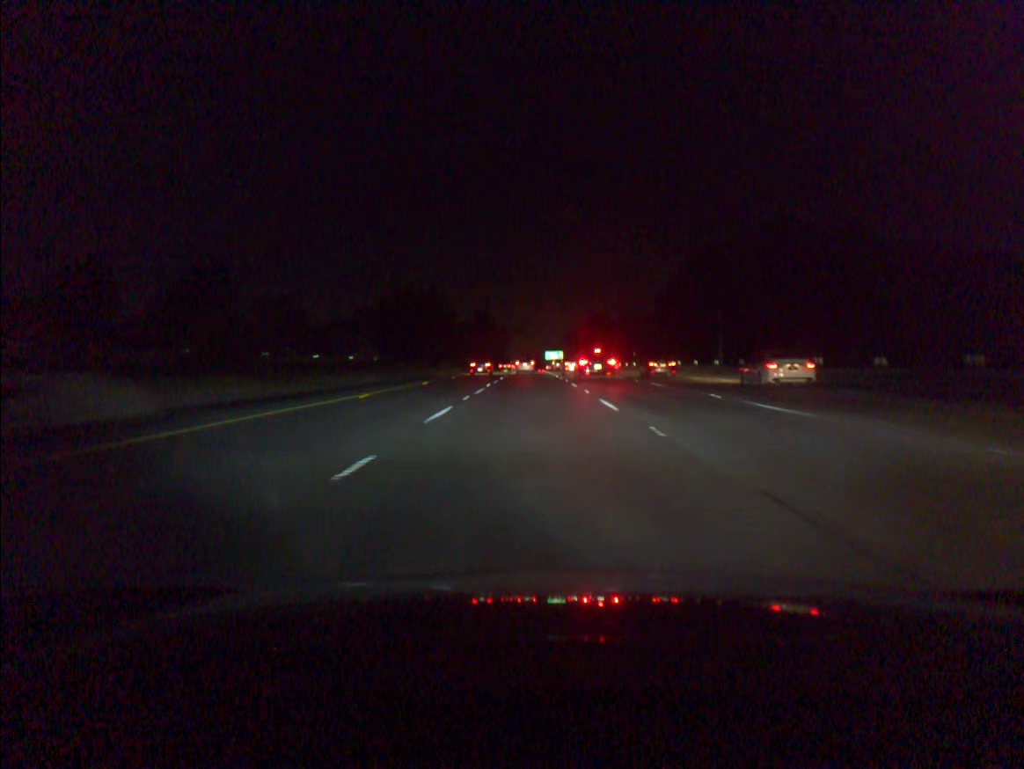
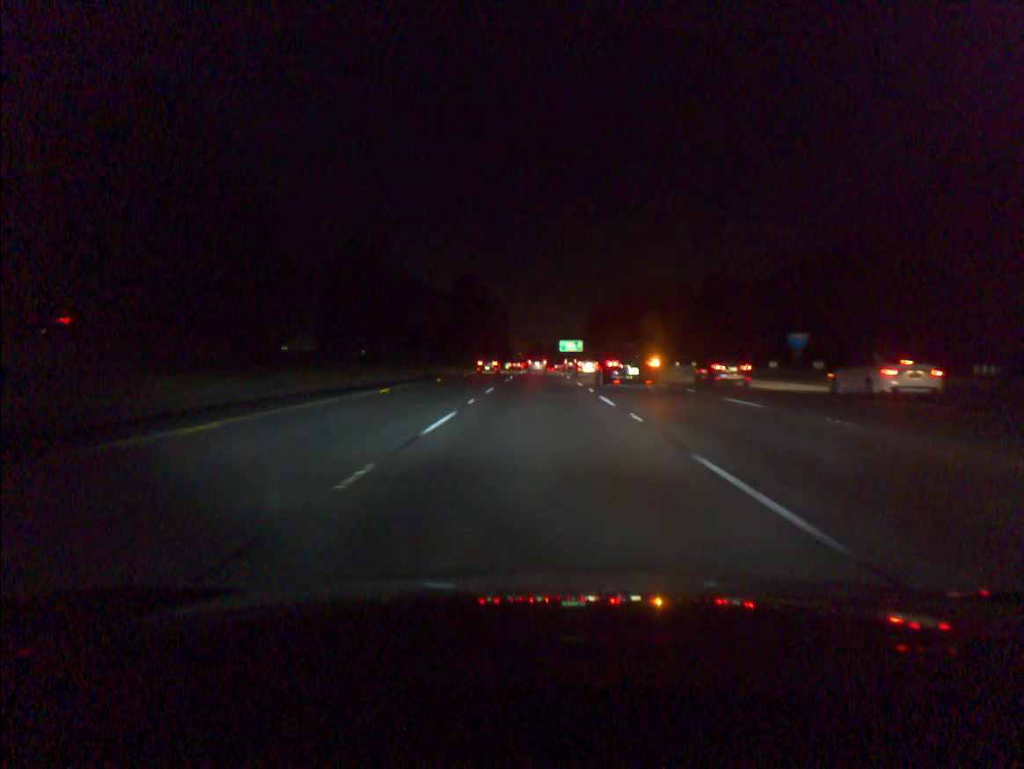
(-0.3, +70.7) m; -1°
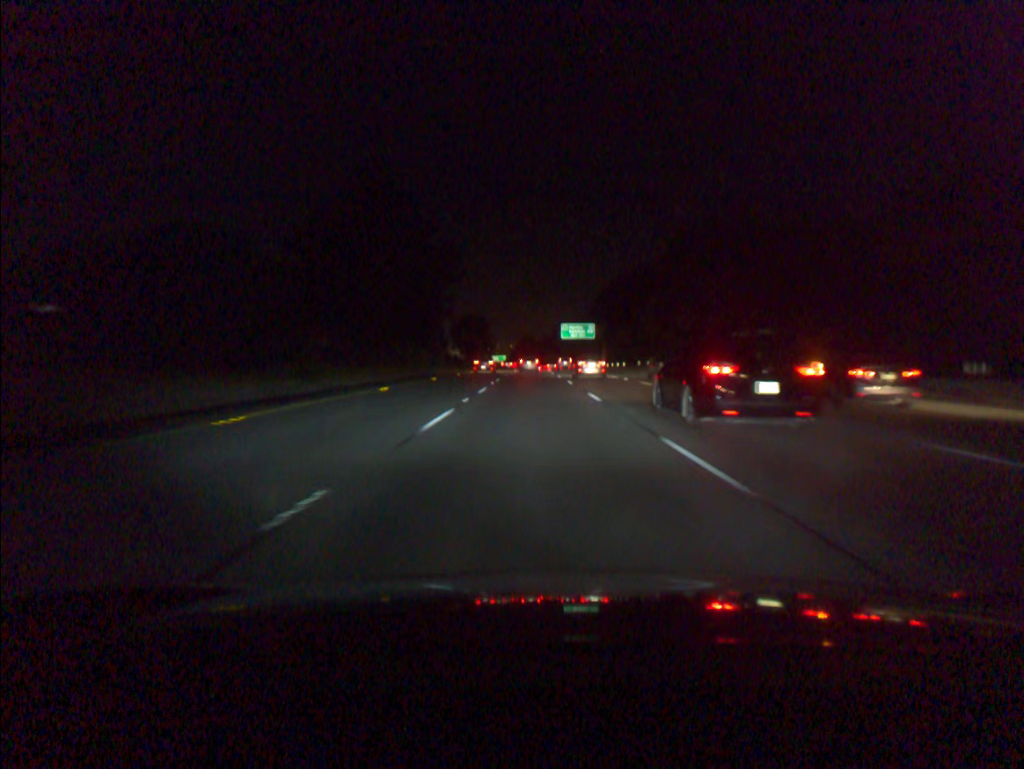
(+0.4, +71.3) m; +1°
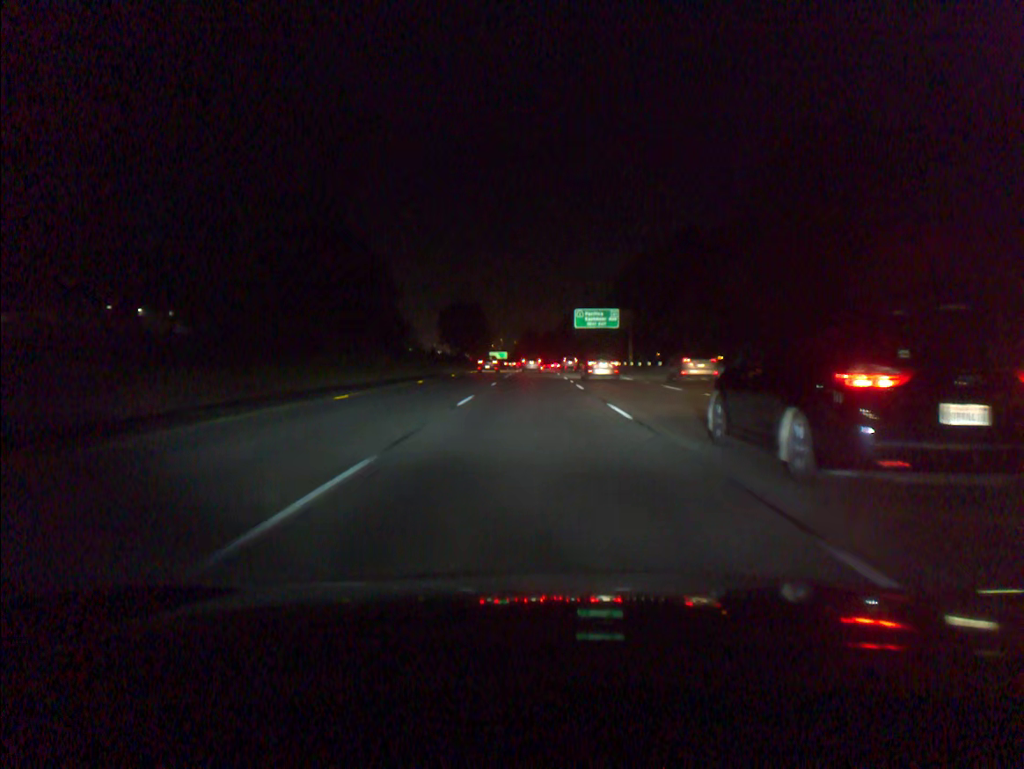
(-0.1, +35.7) m; 0°
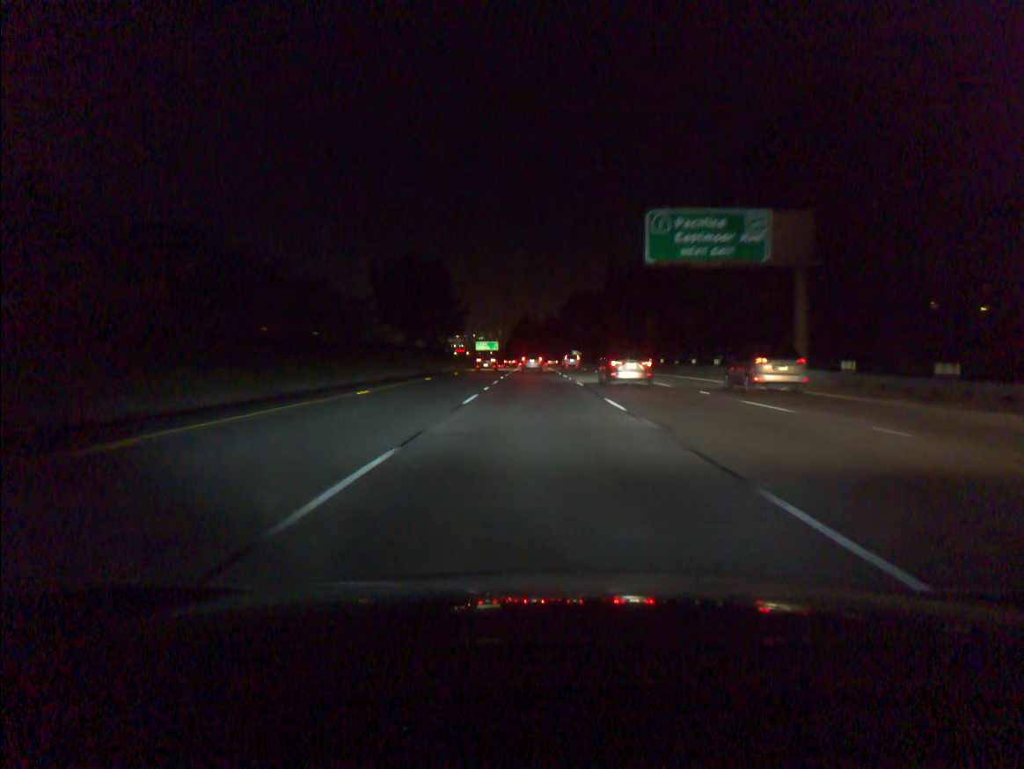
(-0.1, +70.8) m; 0°
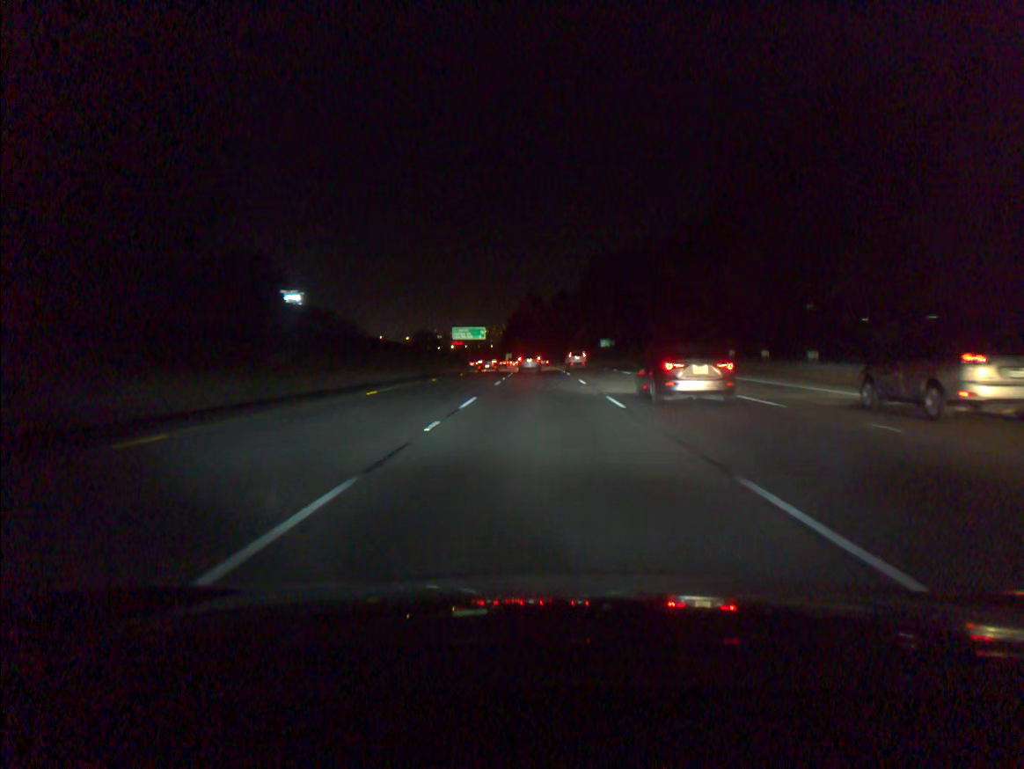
(-0.3, +87.1) m; 0°
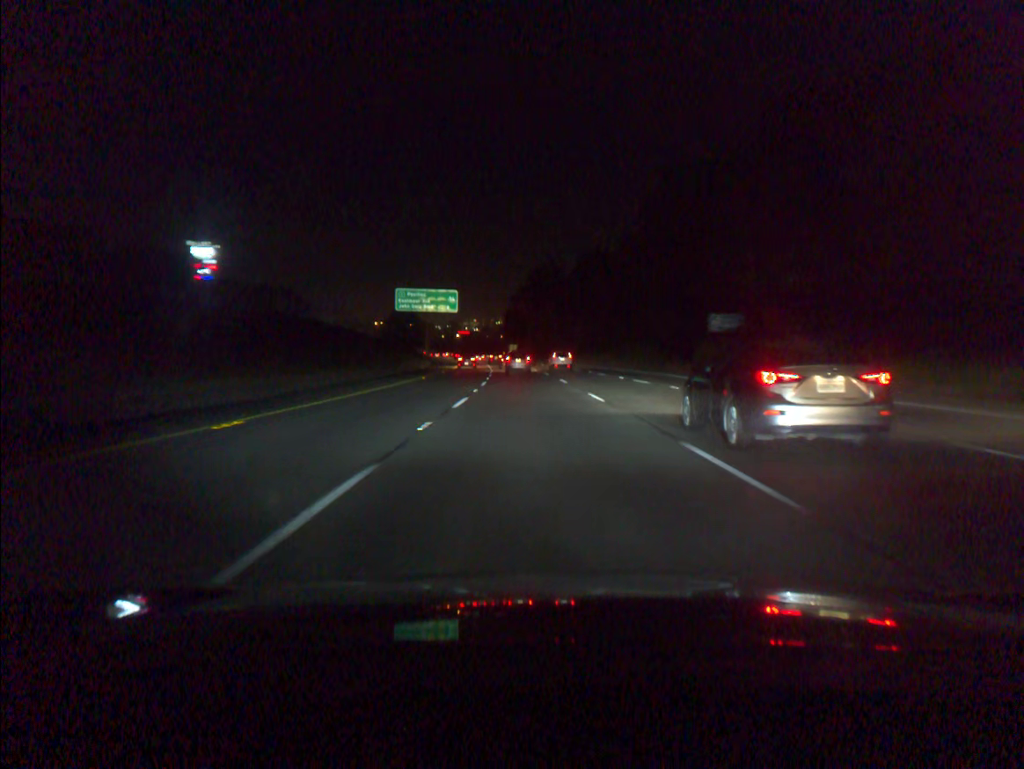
(-0.1, +84.6) m; -1°
